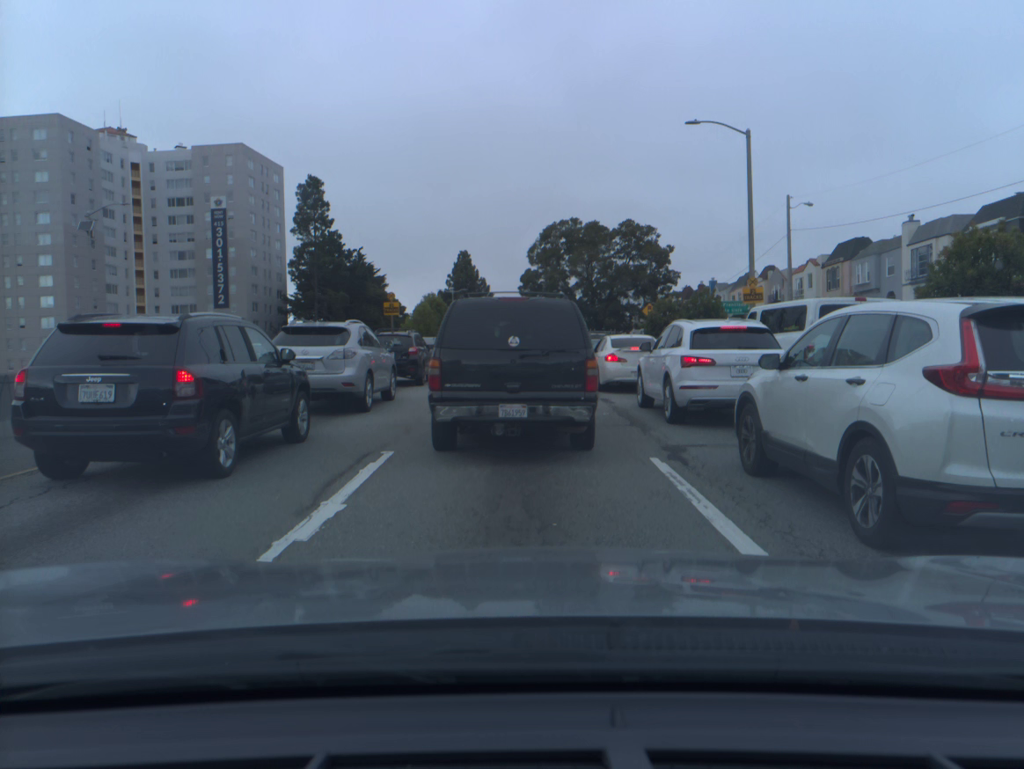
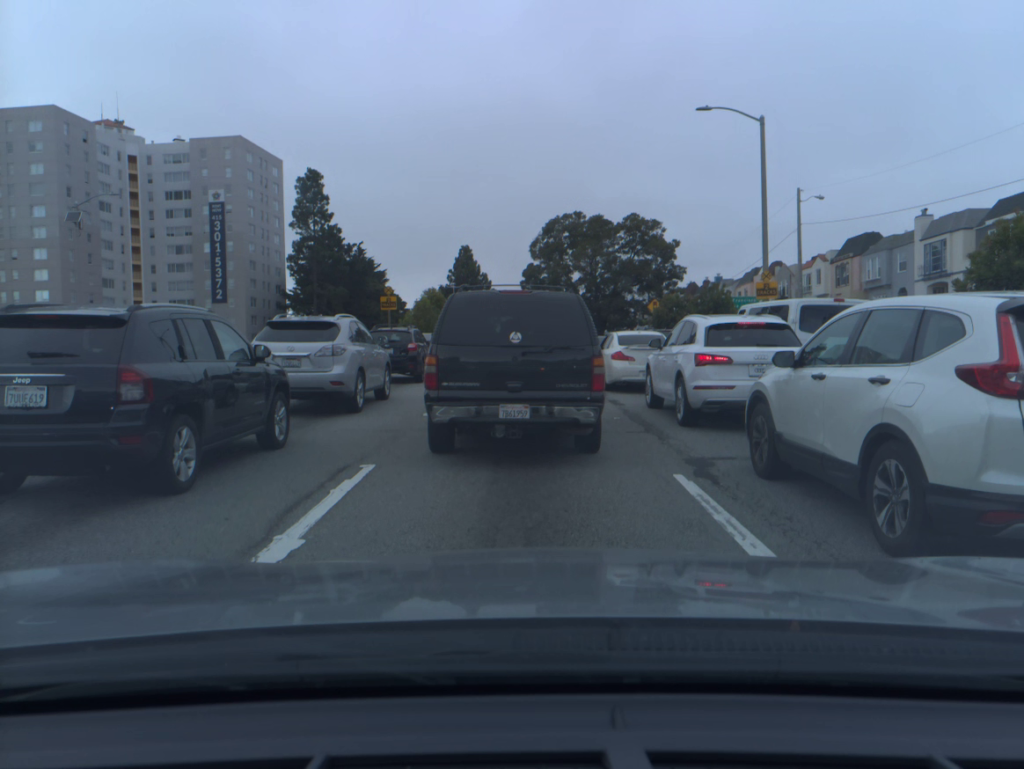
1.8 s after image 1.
(-0.1, +1.2) m; 0°
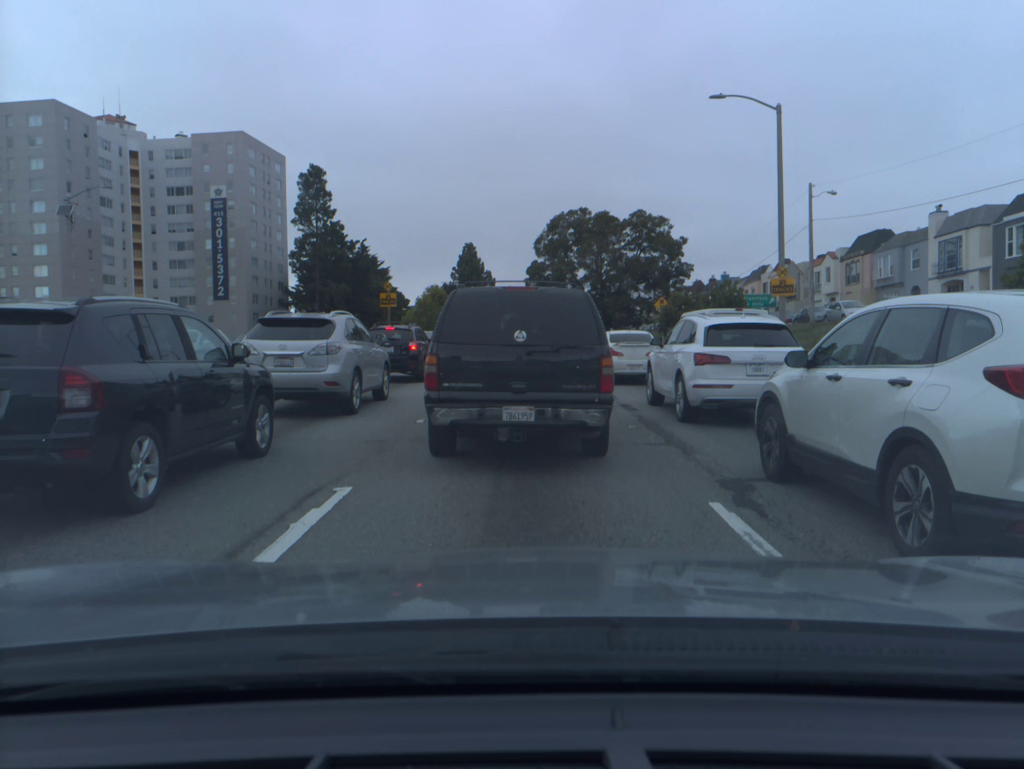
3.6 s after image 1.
(-0.1, +1.3) m; 0°
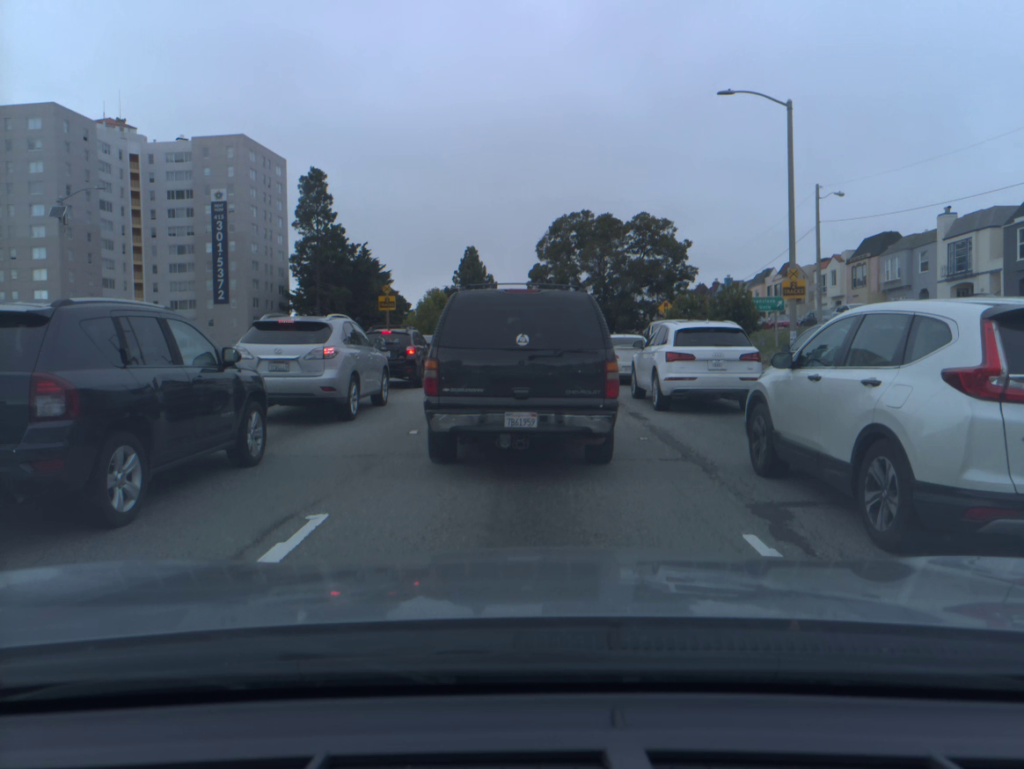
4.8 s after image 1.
(0.0, +0.9) m; 0°
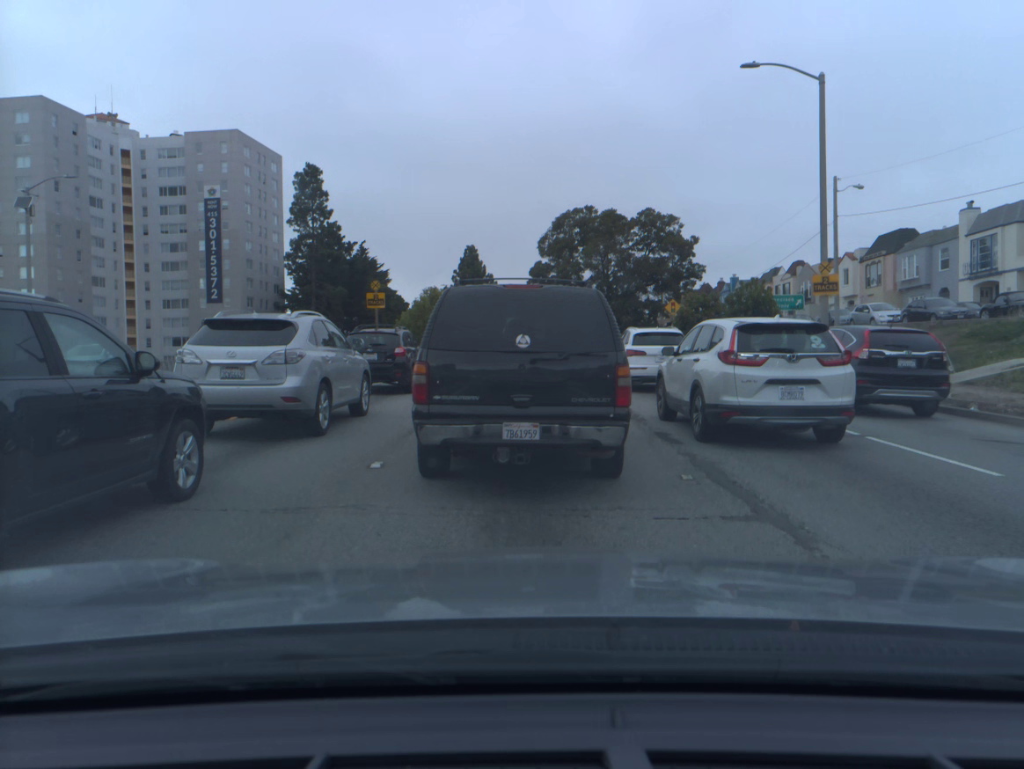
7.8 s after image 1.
(-0.1, +2.7) m; 0°
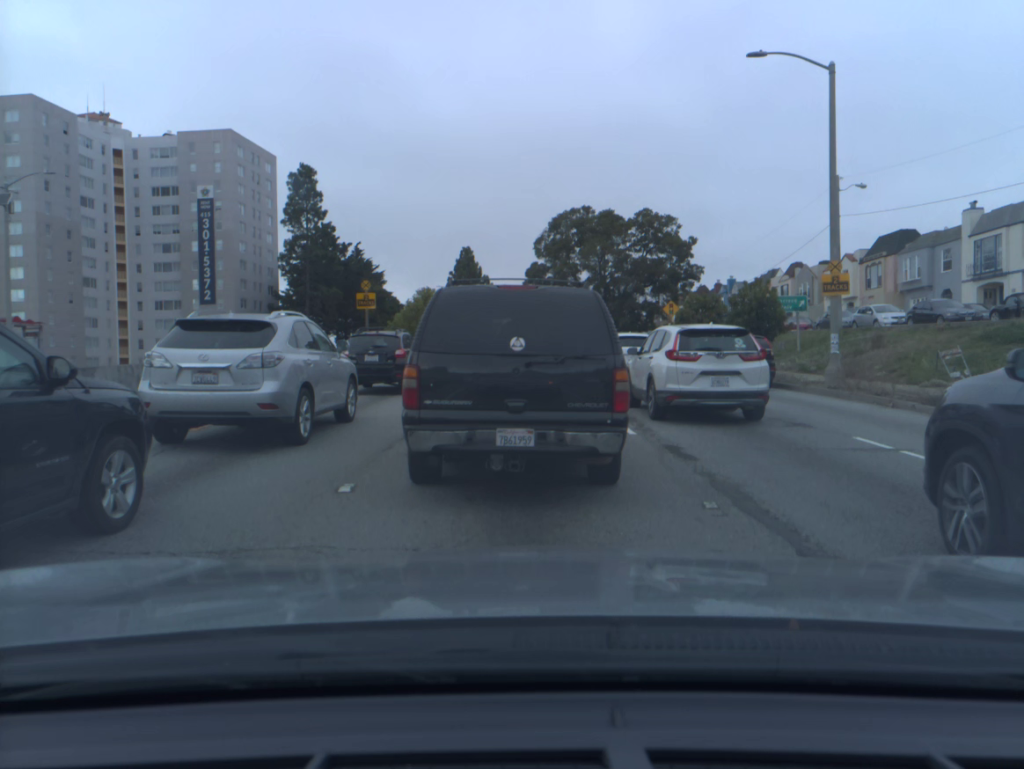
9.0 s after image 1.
(0.0, +1.2) m; 0°
